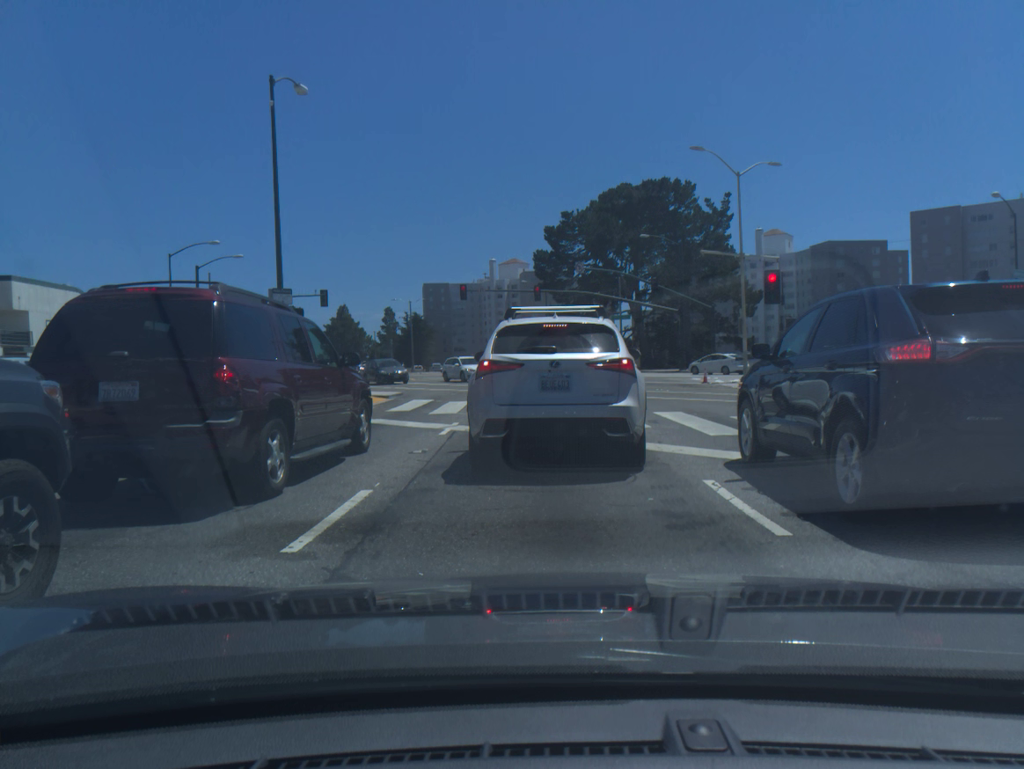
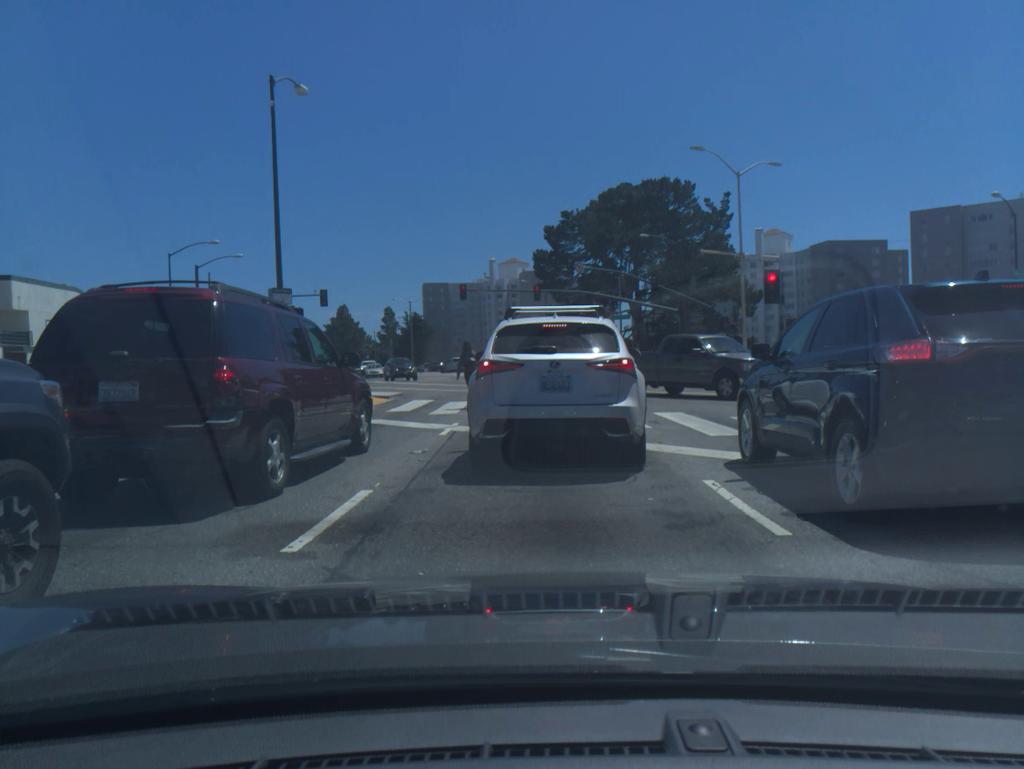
(+0.2, +0.2) m; 0°
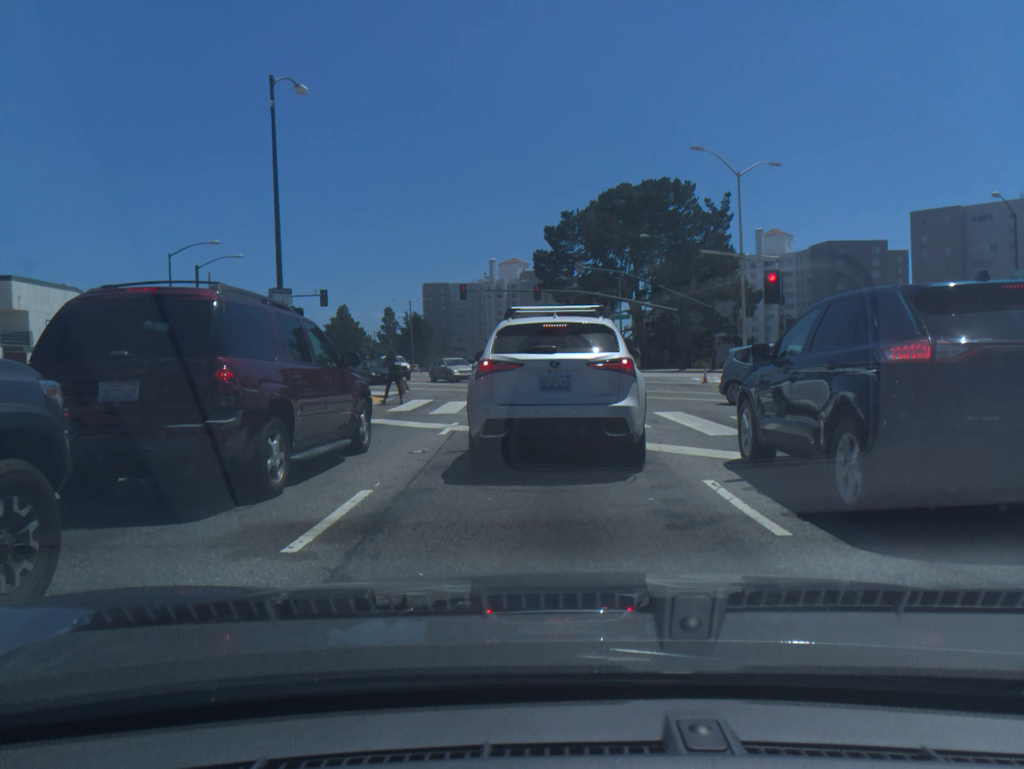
(-0.1, -0.1) m; 0°
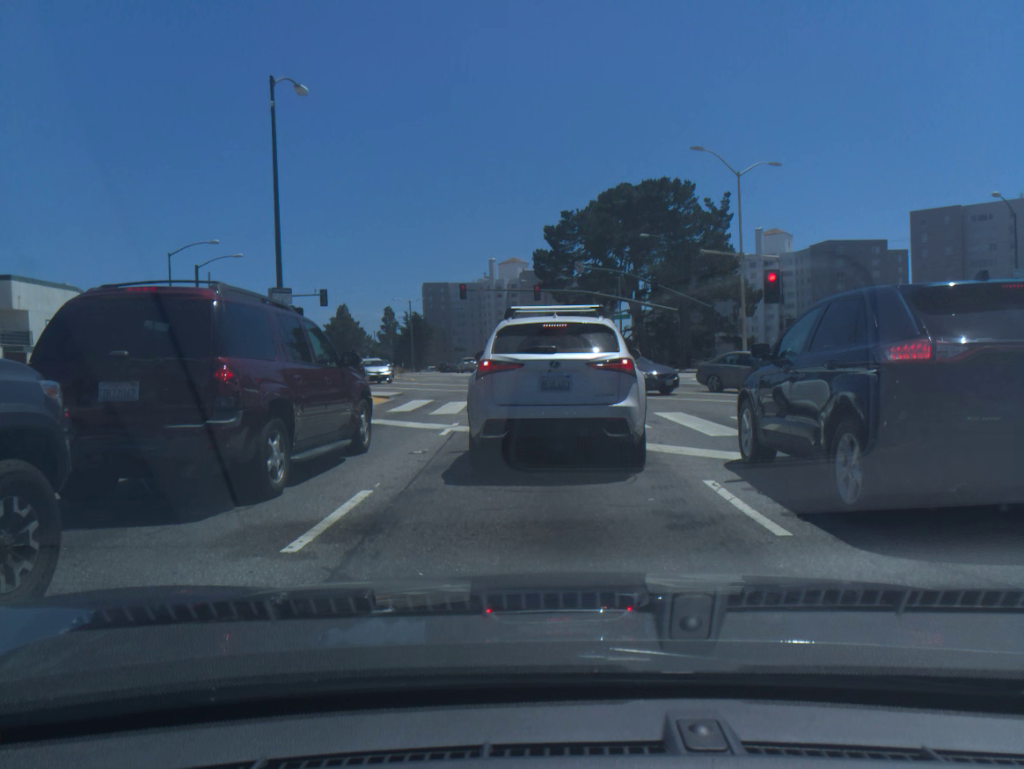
(-0.1, -0.1) m; 0°
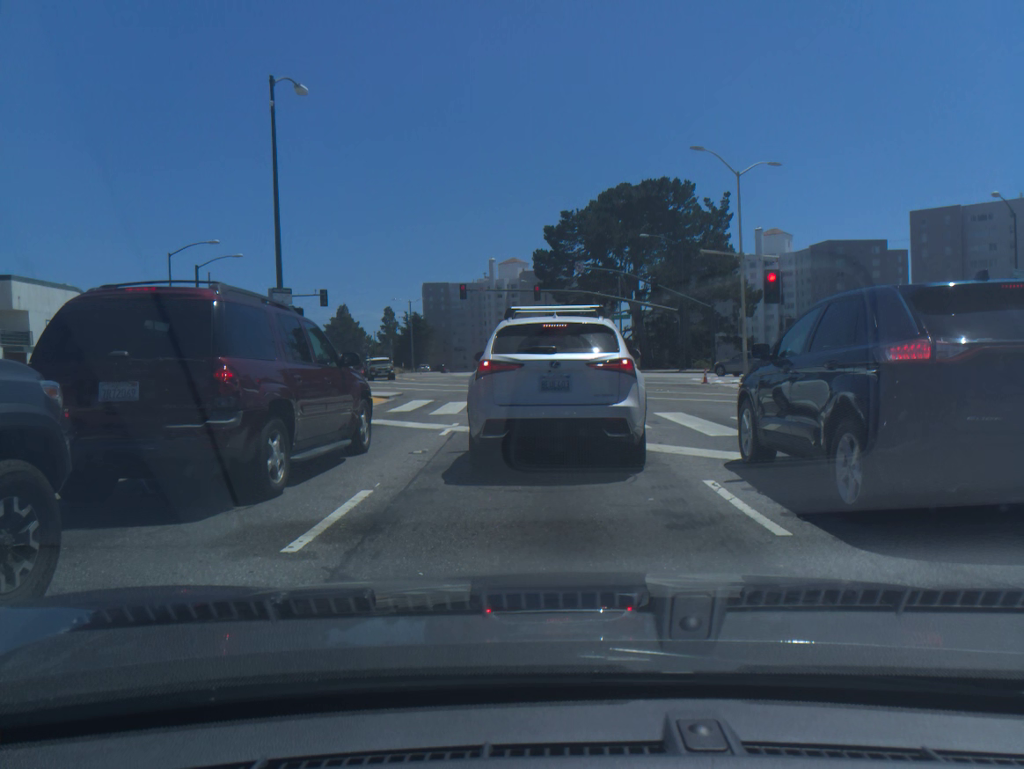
(0.0, 0.0) m; 0°
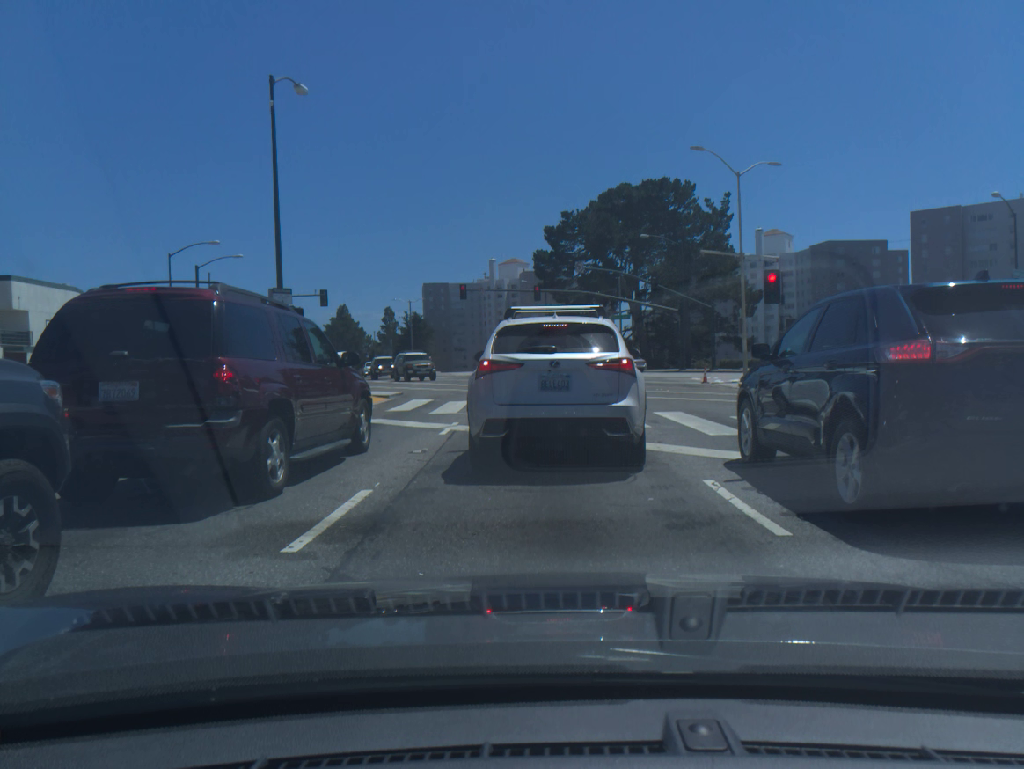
(+0.1, 0.0) m; 0°
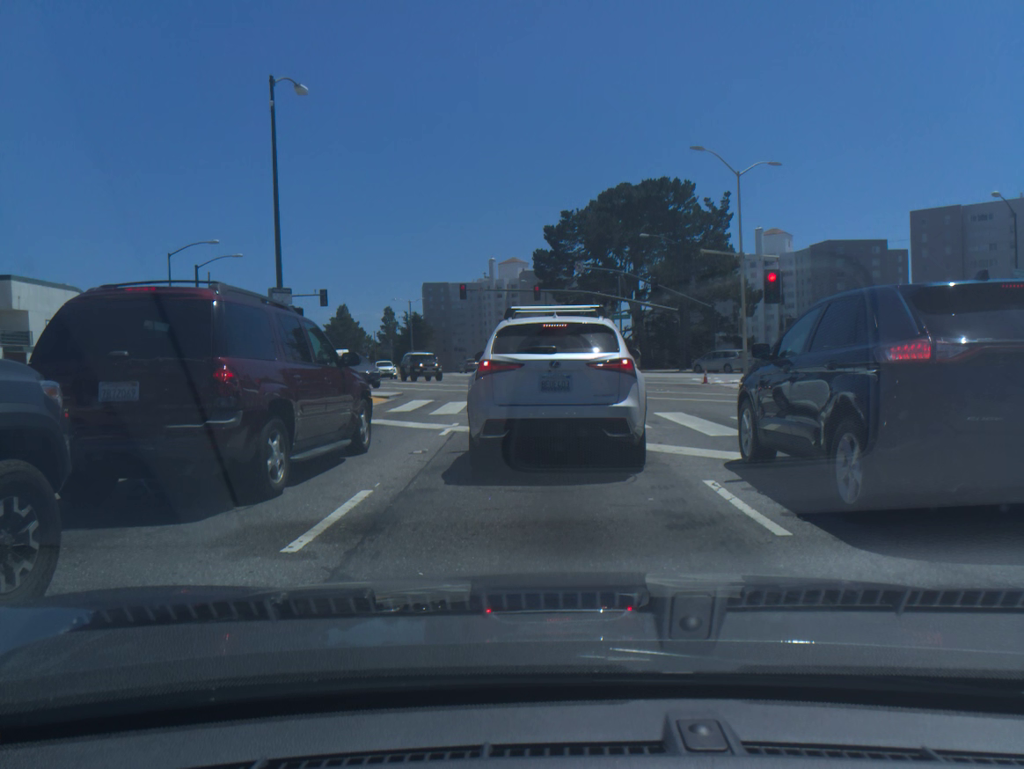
(+0.1, -0.1) m; 0°
